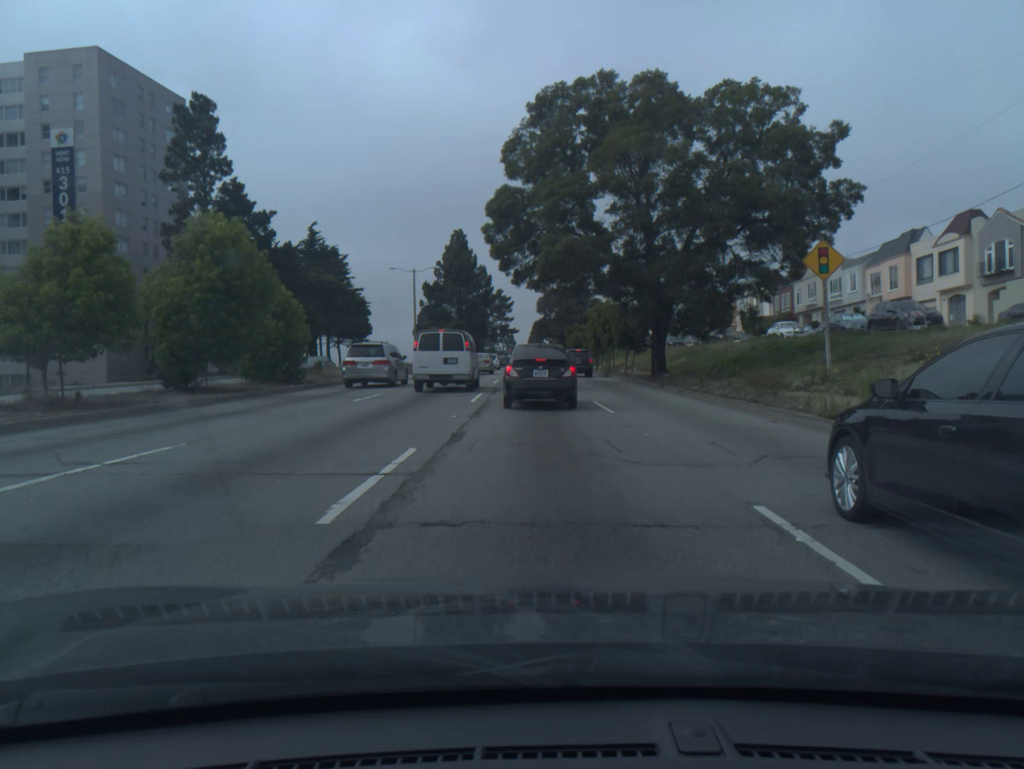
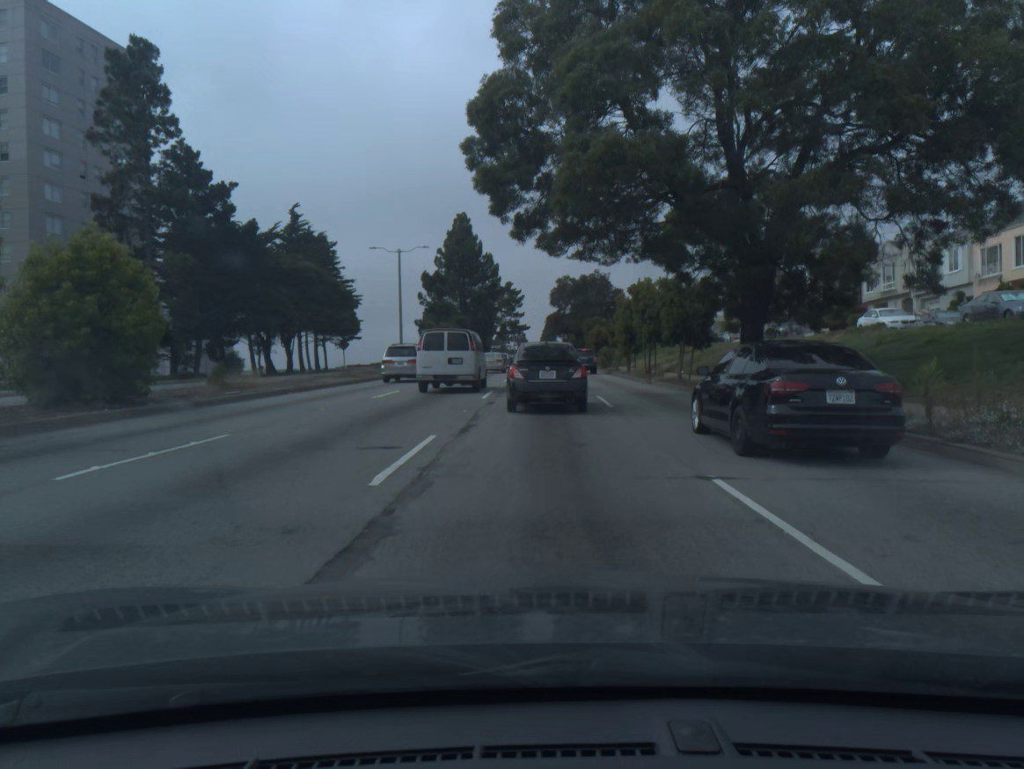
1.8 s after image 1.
(-0.1, +13.4) m; -1°
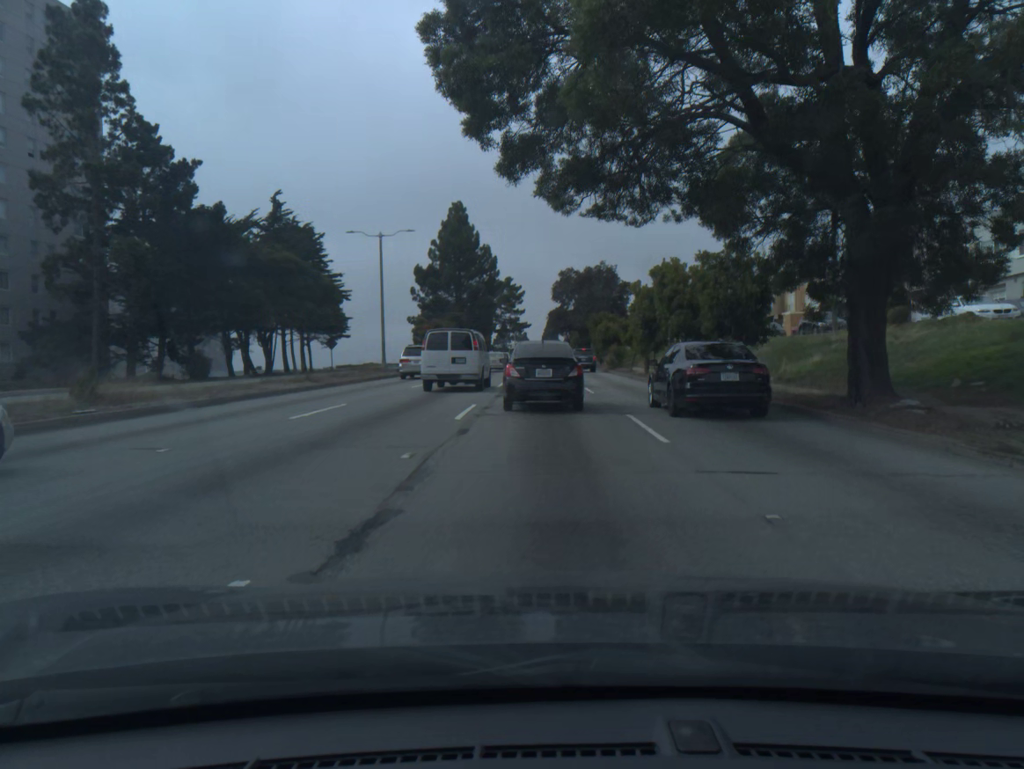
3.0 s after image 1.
(0.0, +7.6) m; 0°
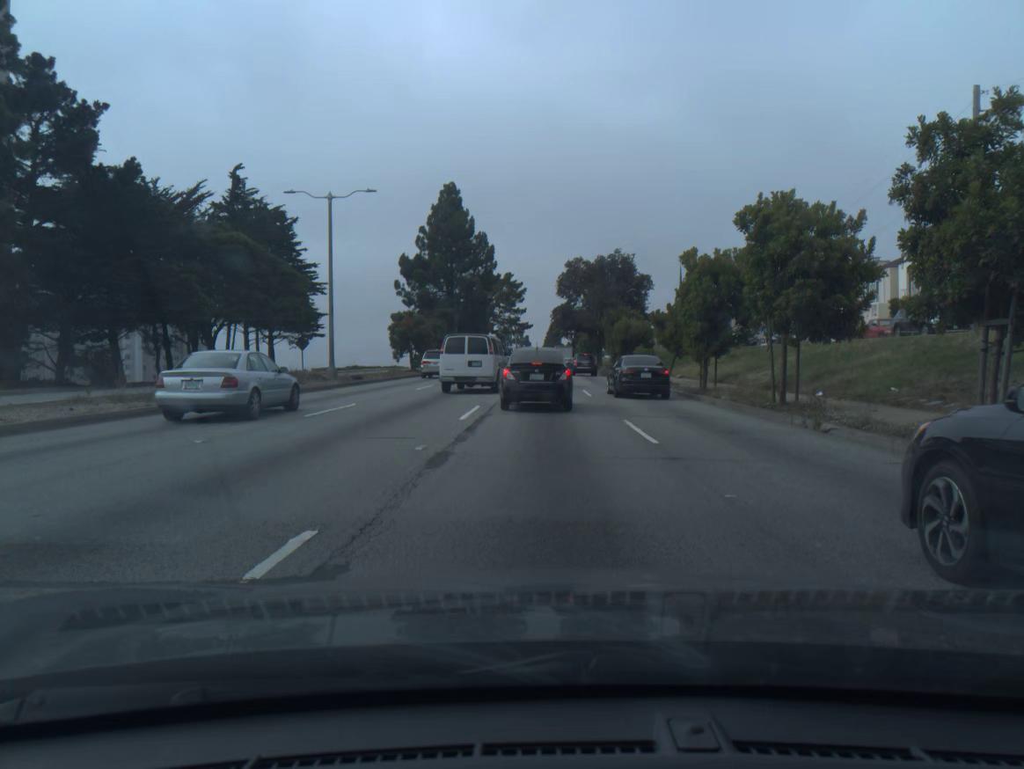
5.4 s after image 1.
(0.0, +13.6) m; -1°
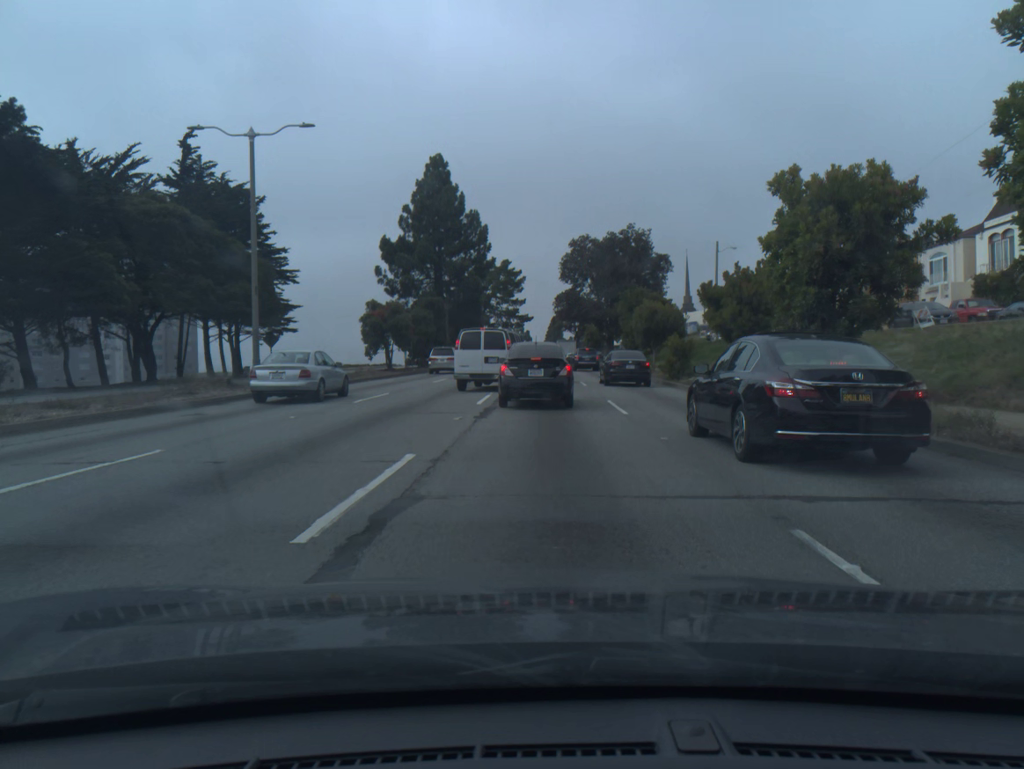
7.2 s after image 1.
(0.0, +10.5) m; 0°
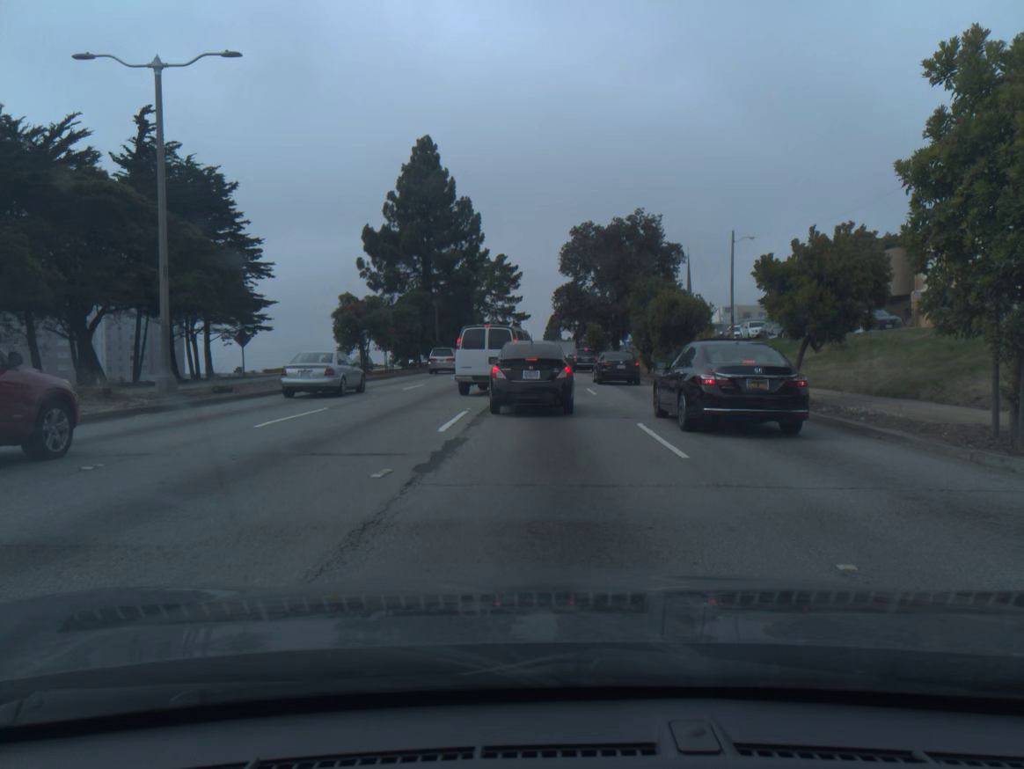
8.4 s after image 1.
(0.0, +6.7) m; 0°
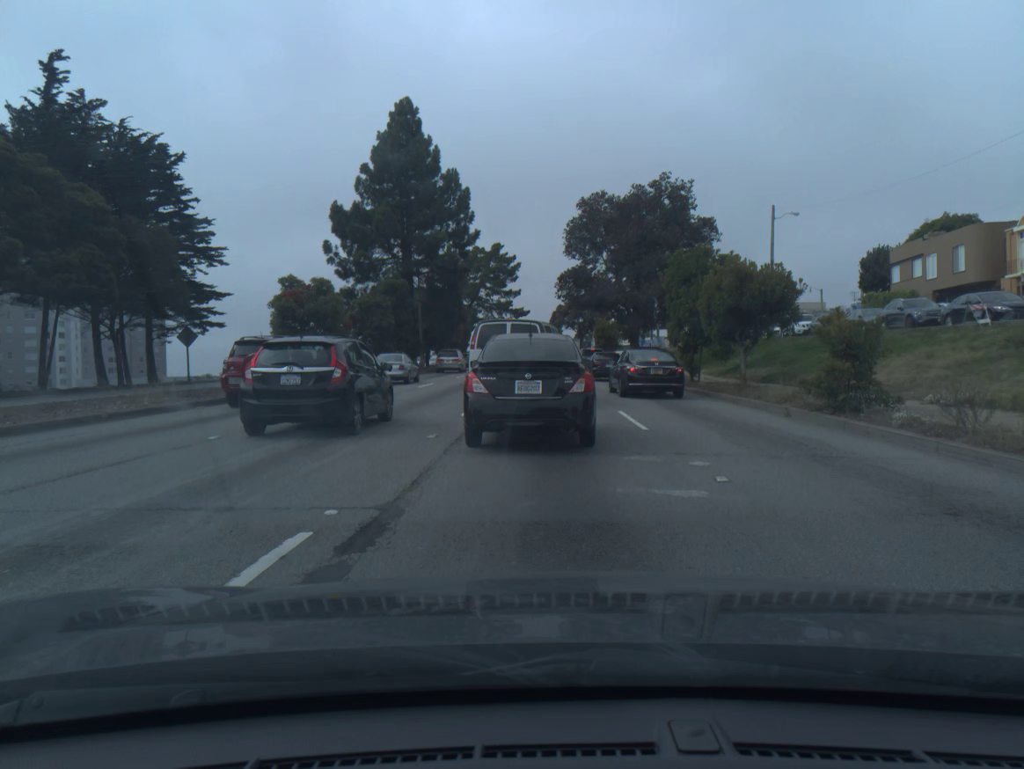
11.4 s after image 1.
(0.0, +11.4) m; 0°
